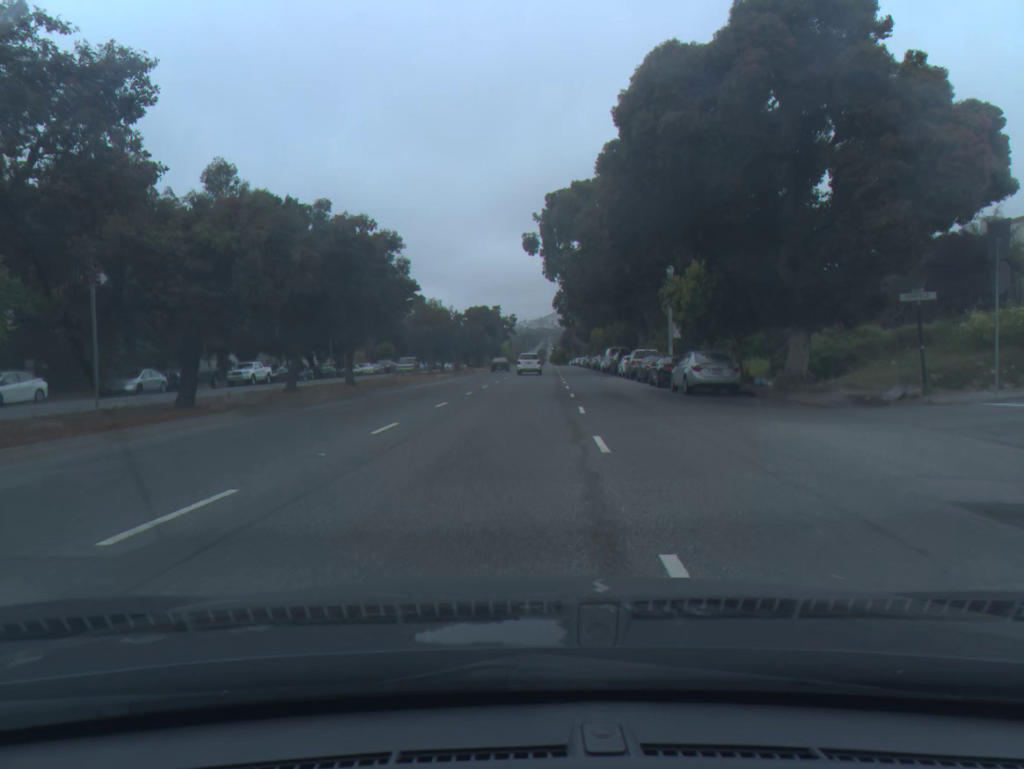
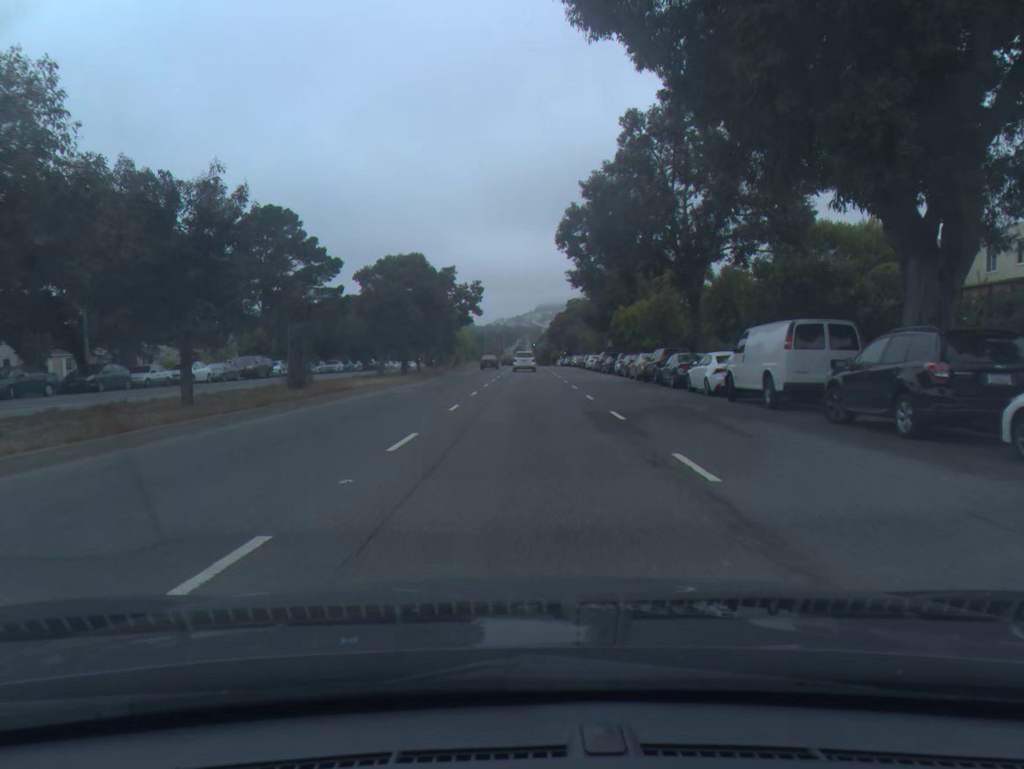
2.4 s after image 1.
(+0.7, +45.9) m; +2°
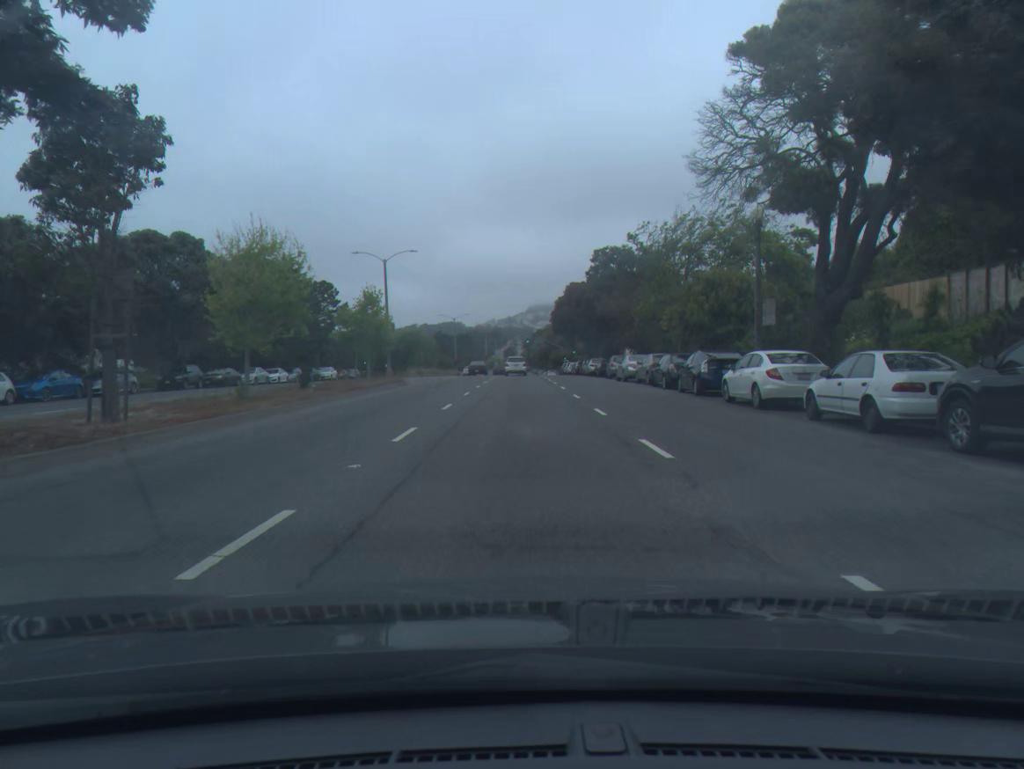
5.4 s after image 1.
(+0.6, +56.5) m; +1°
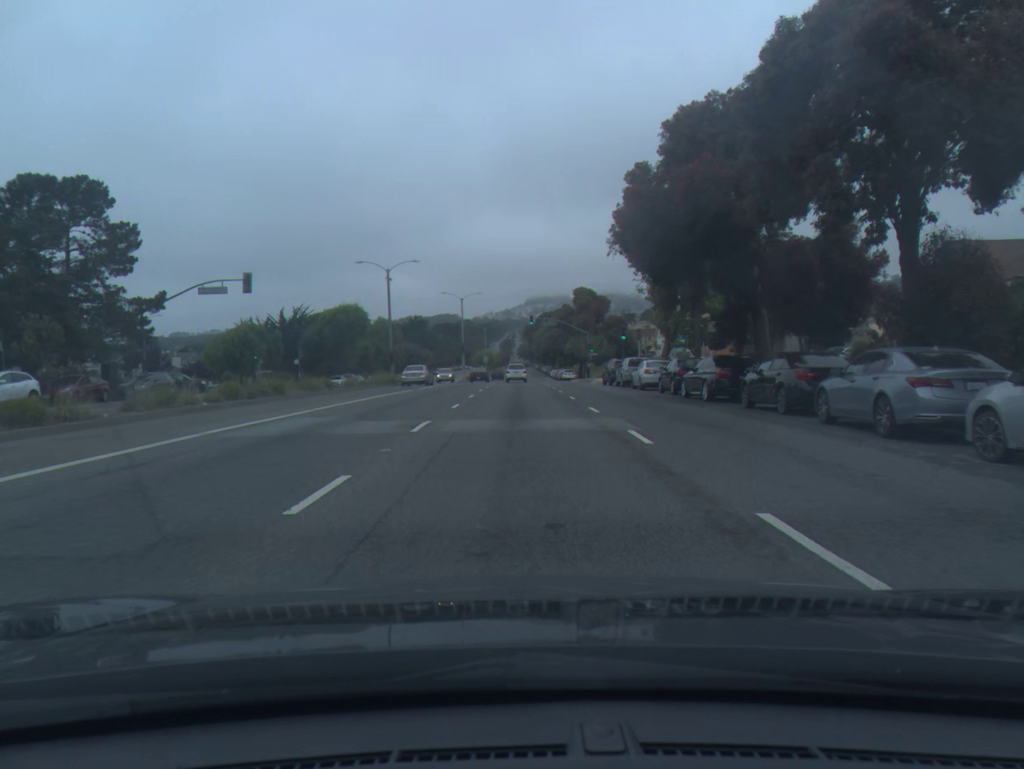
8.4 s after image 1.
(-0.1, +56.5) m; 0°
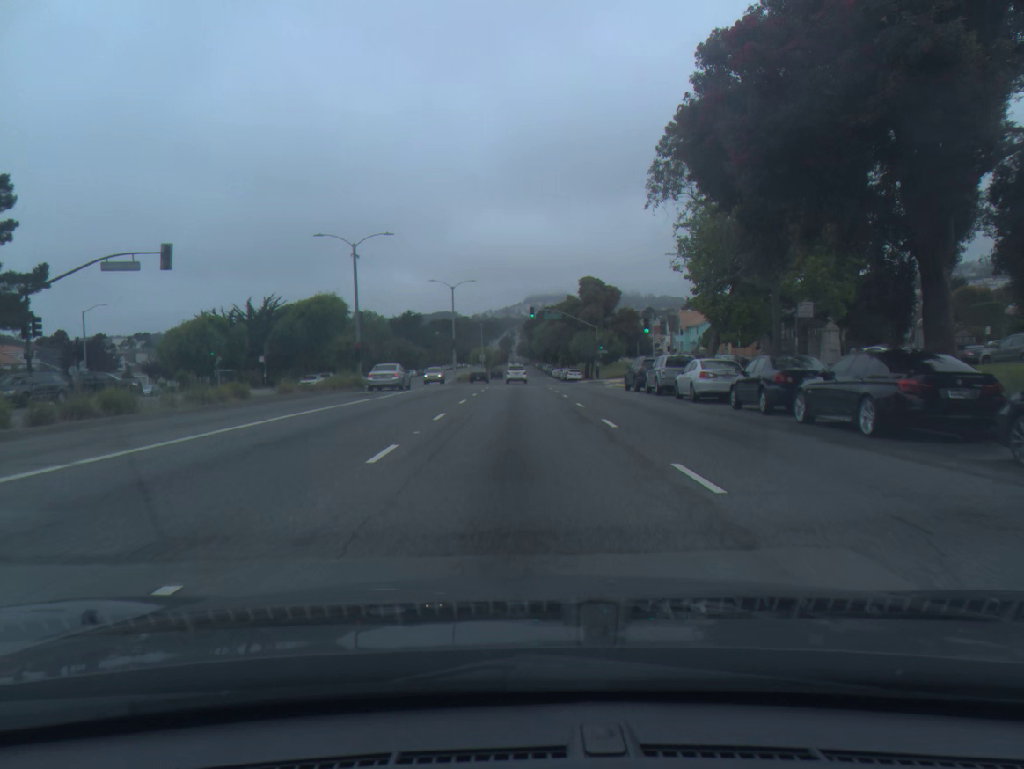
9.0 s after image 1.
(0.0, +11.4) m; 0°
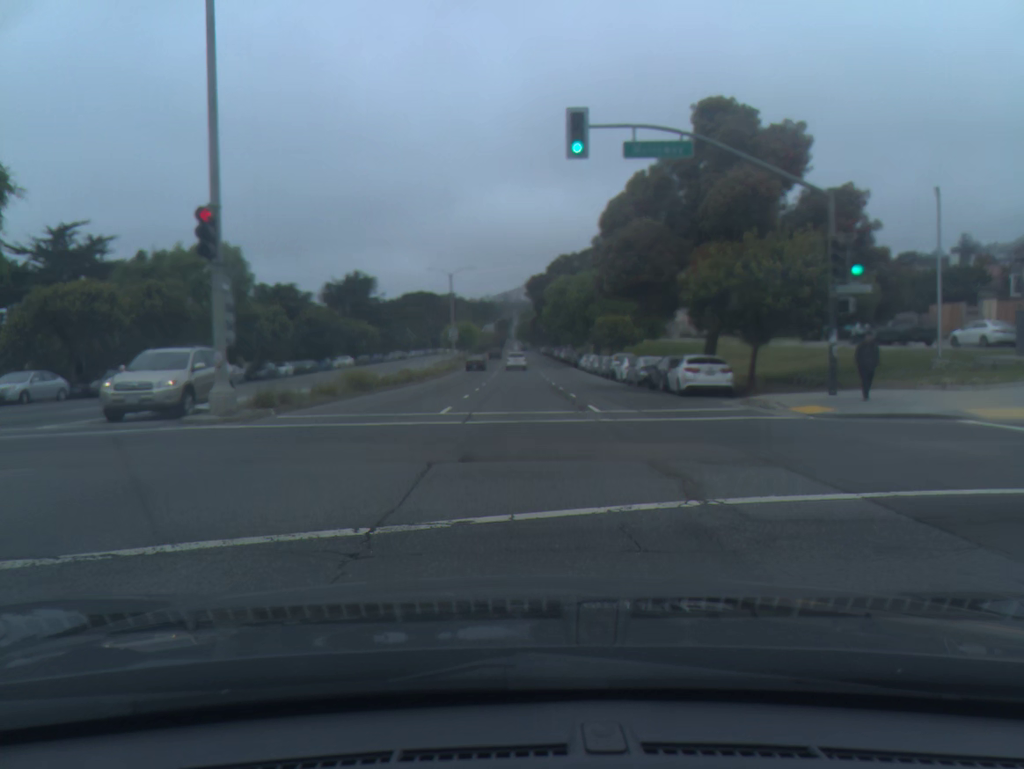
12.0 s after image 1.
(-0.2, +59.6) m; 0°
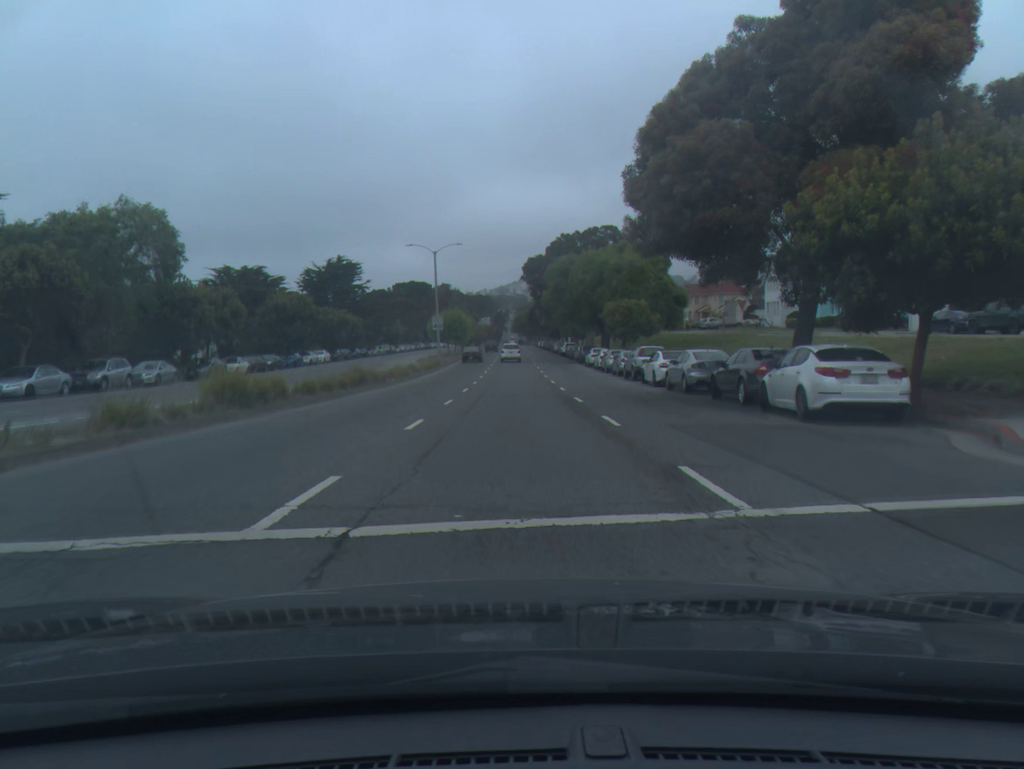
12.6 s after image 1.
(0.0, +12.5) m; 0°
